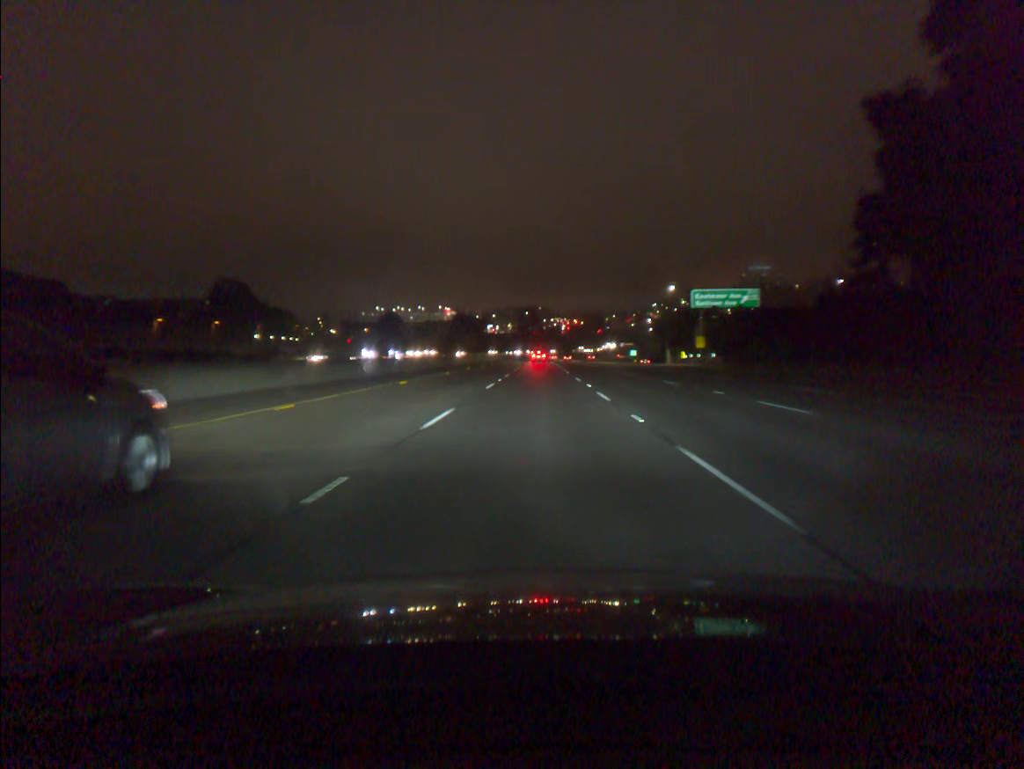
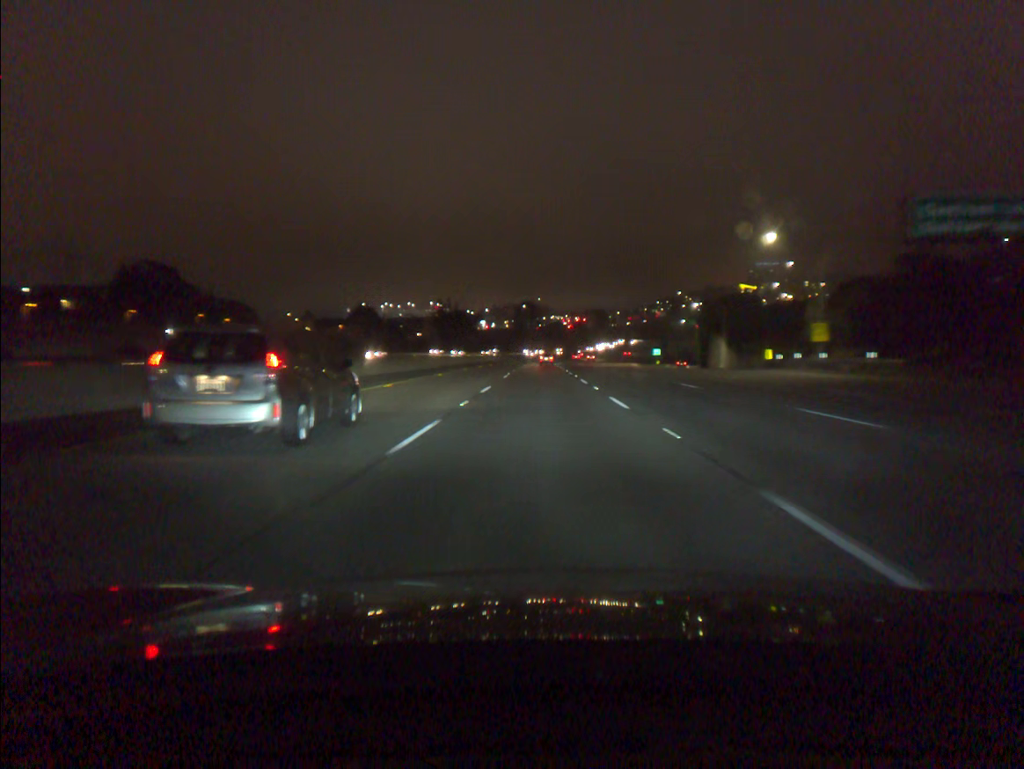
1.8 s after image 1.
(0.0, +47.1) m; 0°
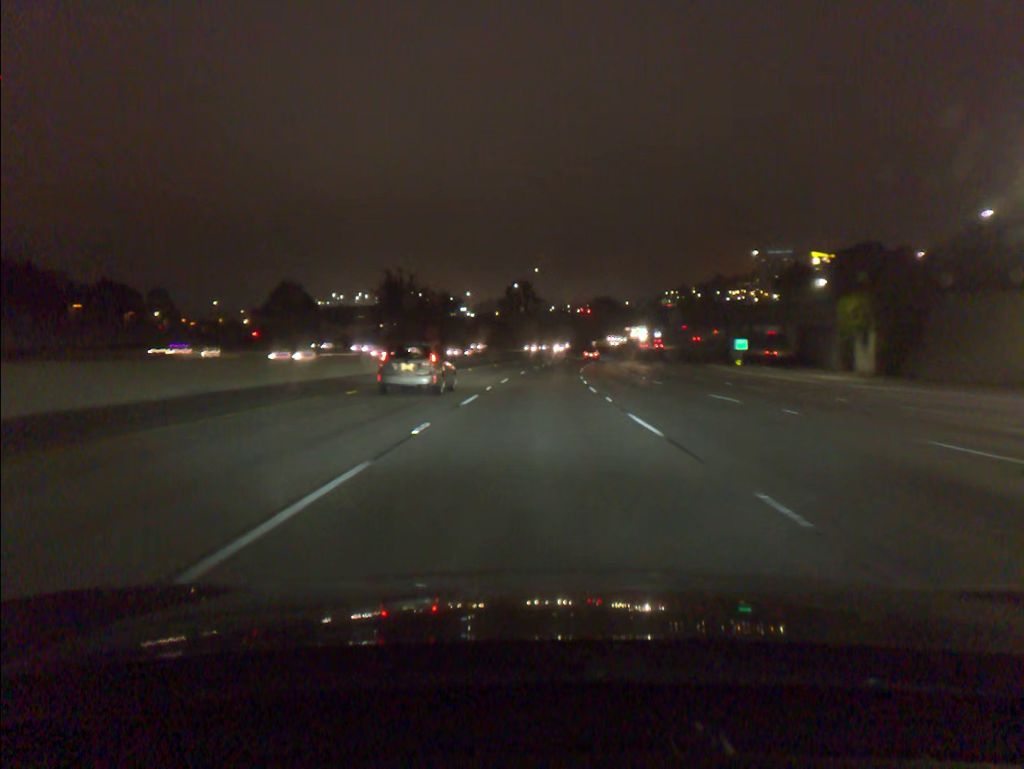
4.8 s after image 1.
(+0.2, +78.4) m; 0°
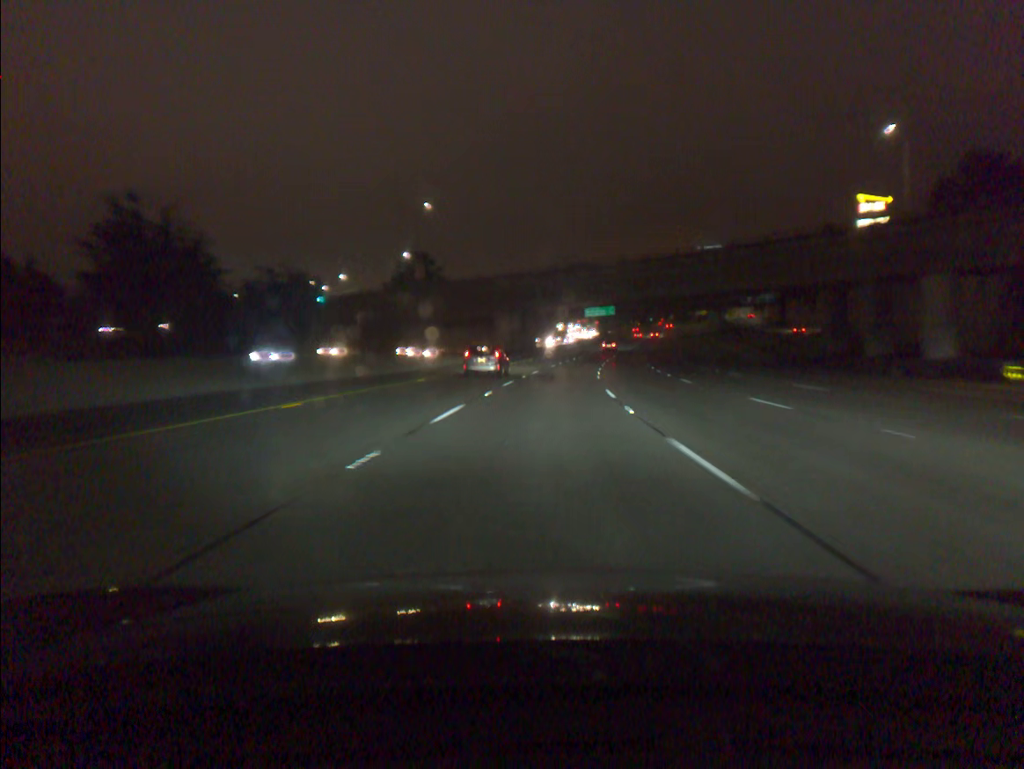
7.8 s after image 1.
(+2.9, +78.3) m; +6°
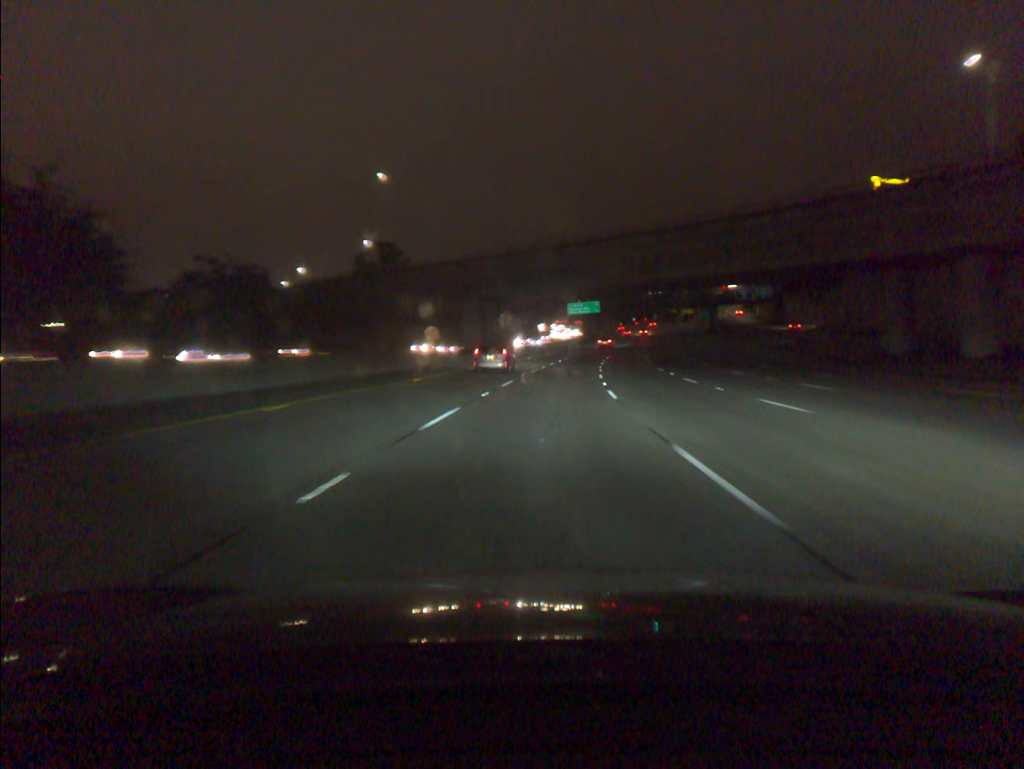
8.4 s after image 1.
(+0.2, +15.6) m; +1°
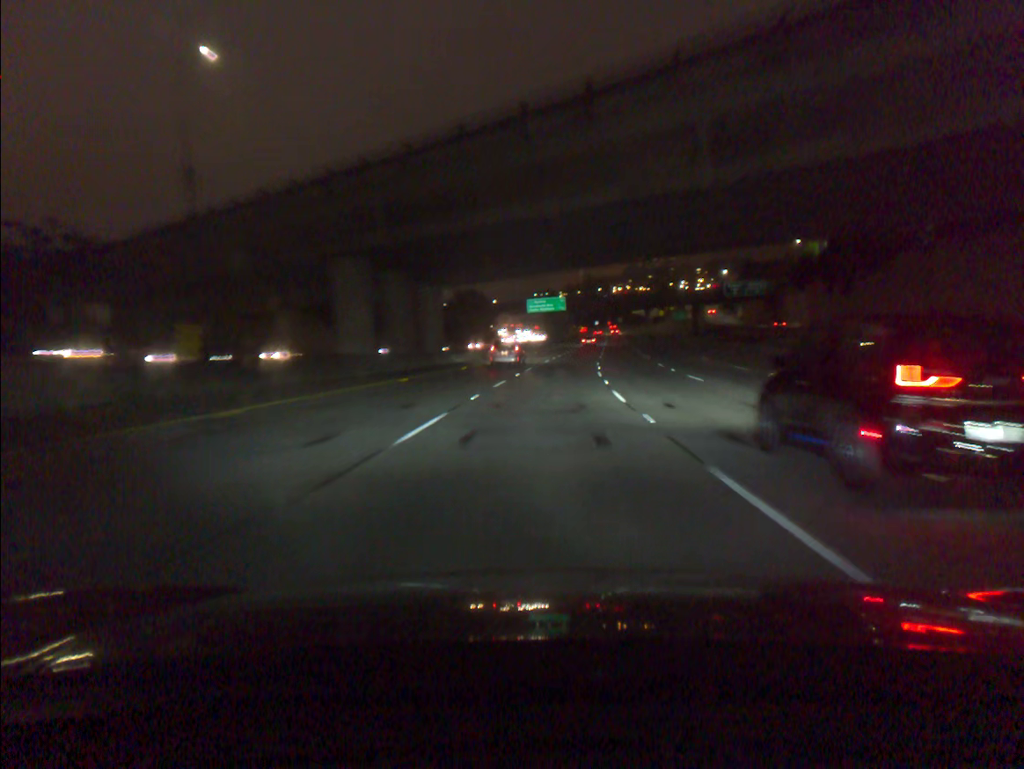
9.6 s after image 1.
(+0.8, +31.3) m; +3°
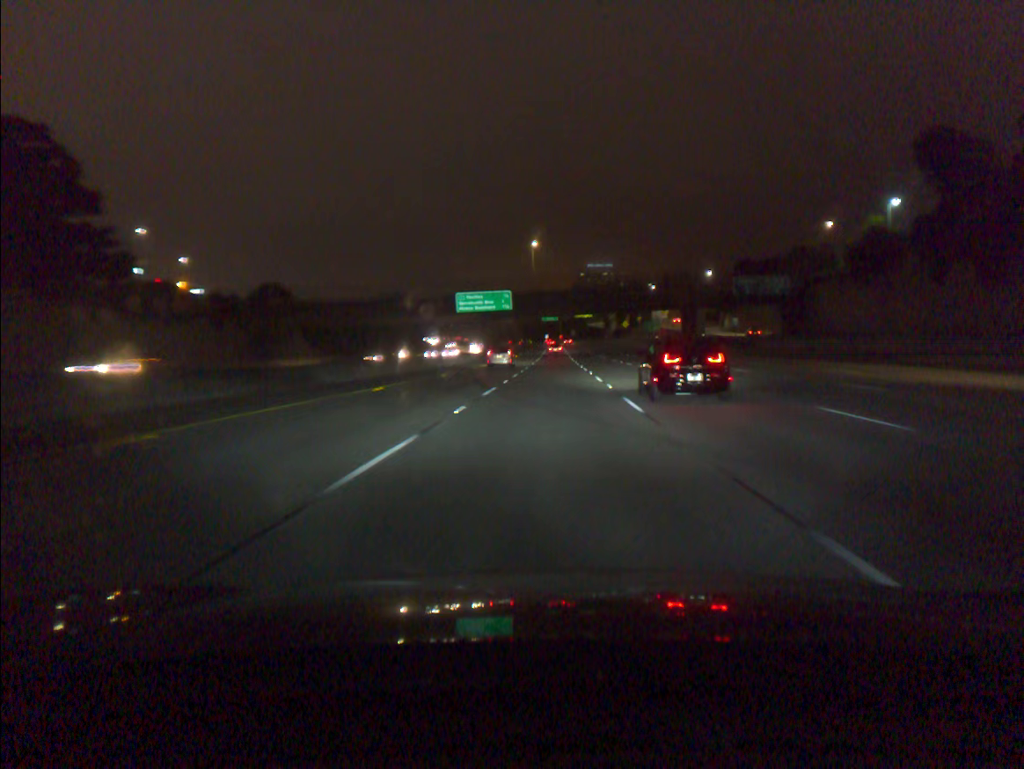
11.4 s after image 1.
(+1.6, +46.9) m; +4°
